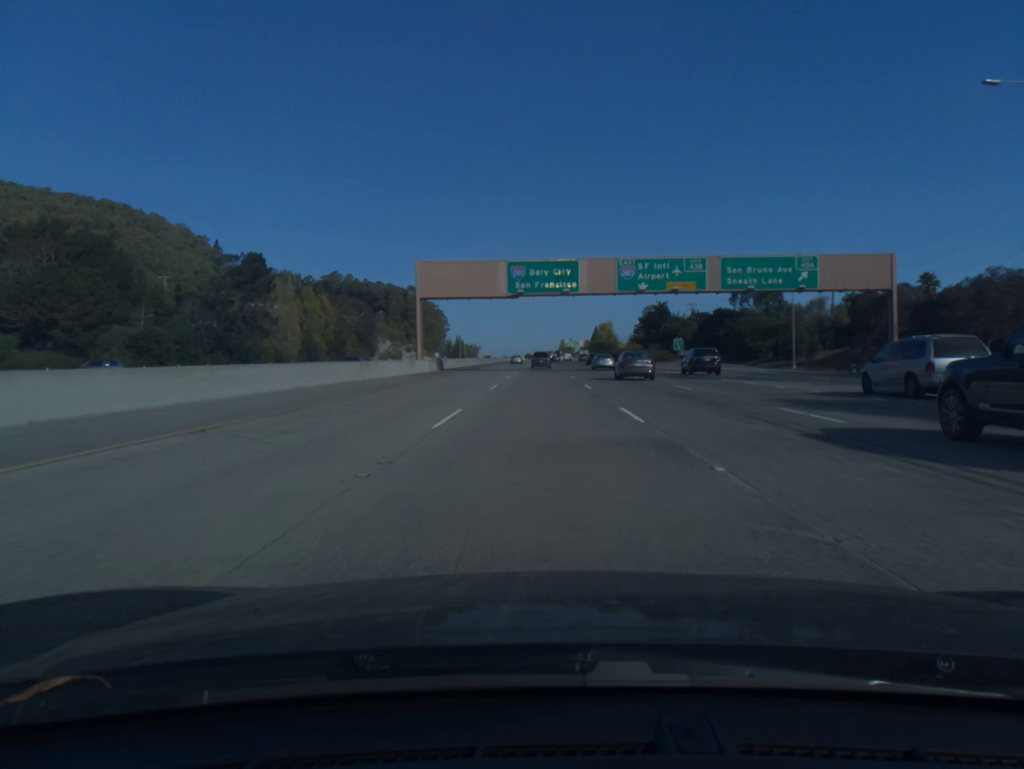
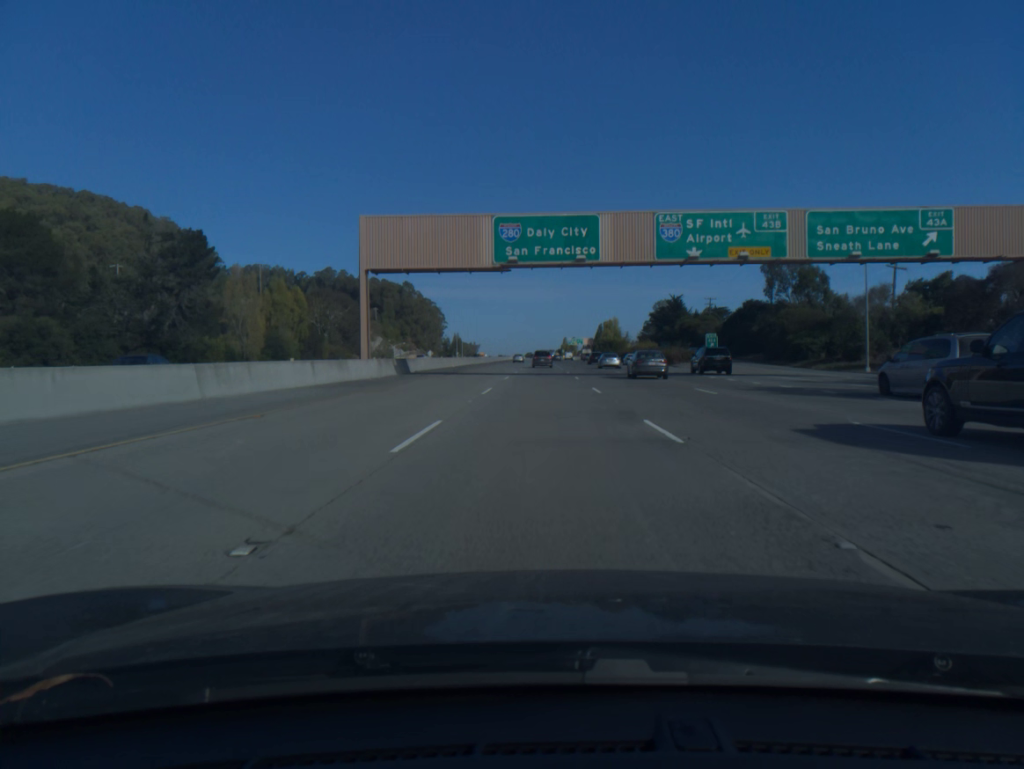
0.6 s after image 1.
(0.0, +18.7) m; 0°
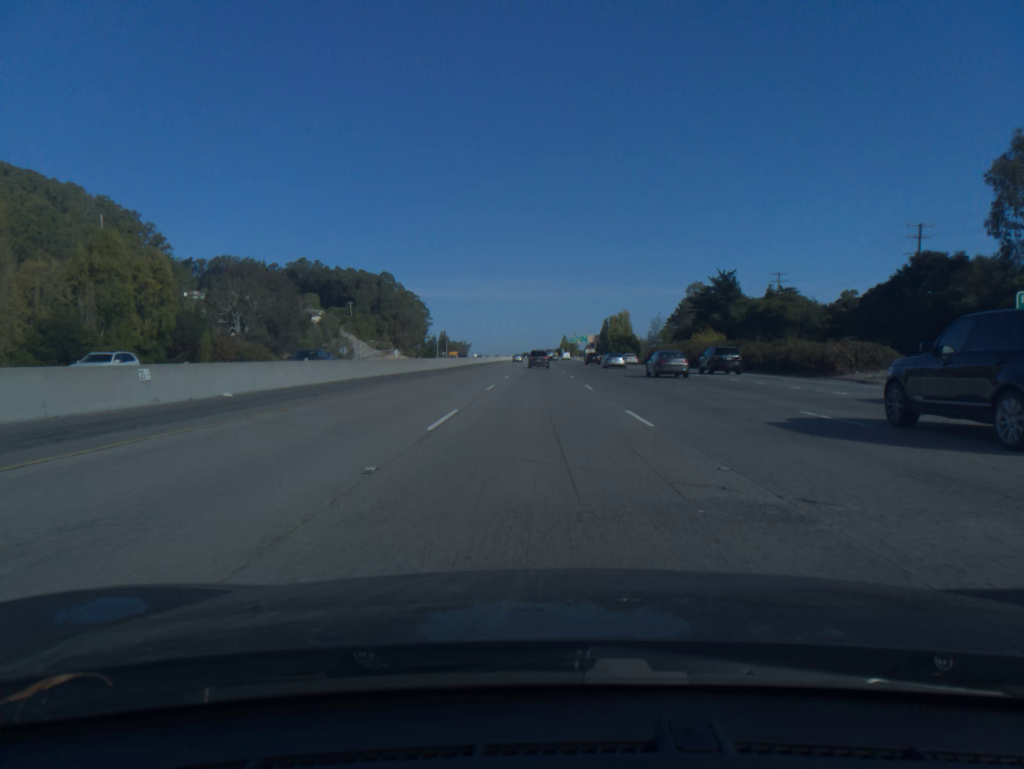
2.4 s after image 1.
(+0.1, +55.7) m; 0°
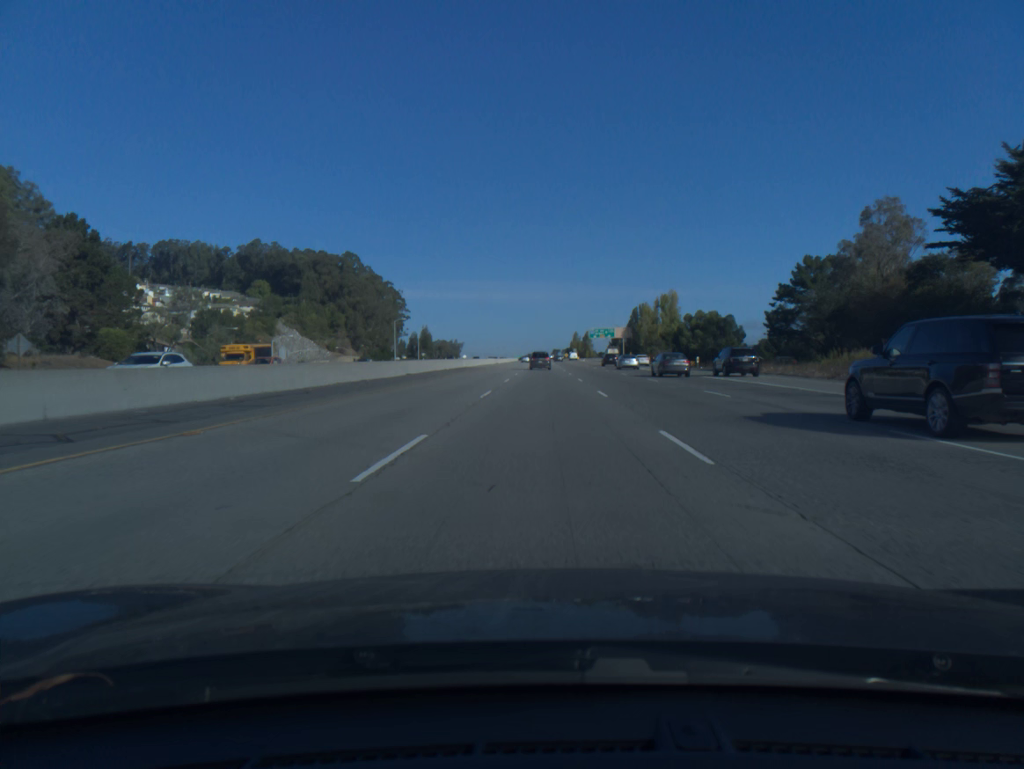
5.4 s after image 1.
(-0.2, +91.9) m; 0°
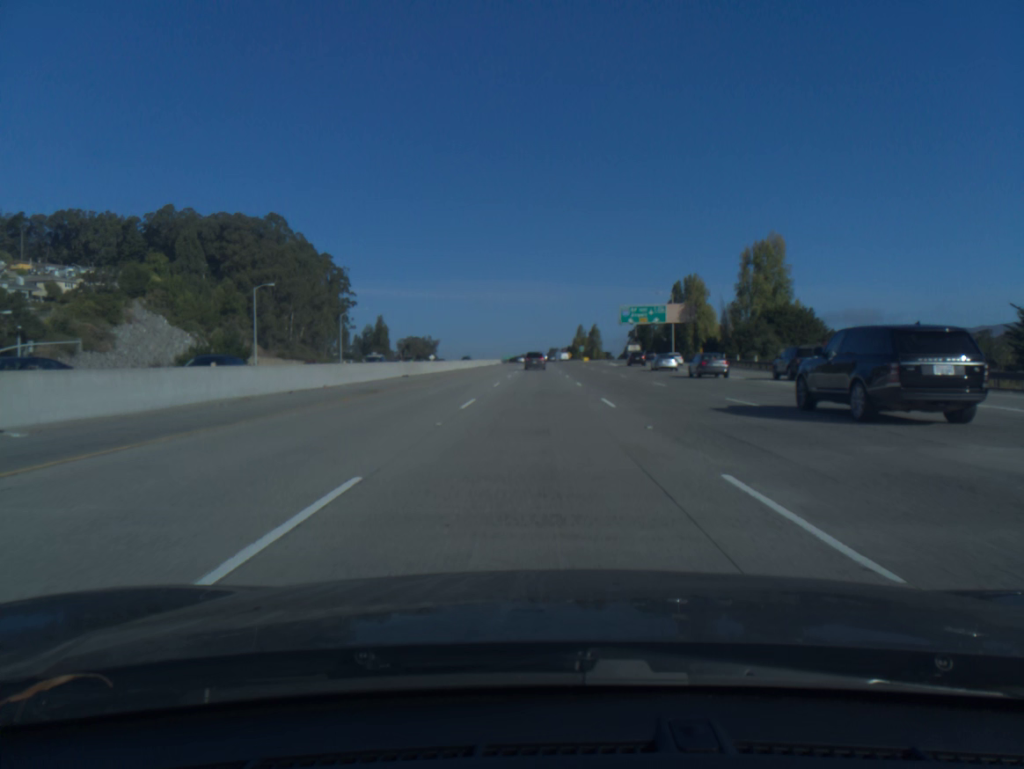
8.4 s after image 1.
(+0.4, +92.1) m; 0°
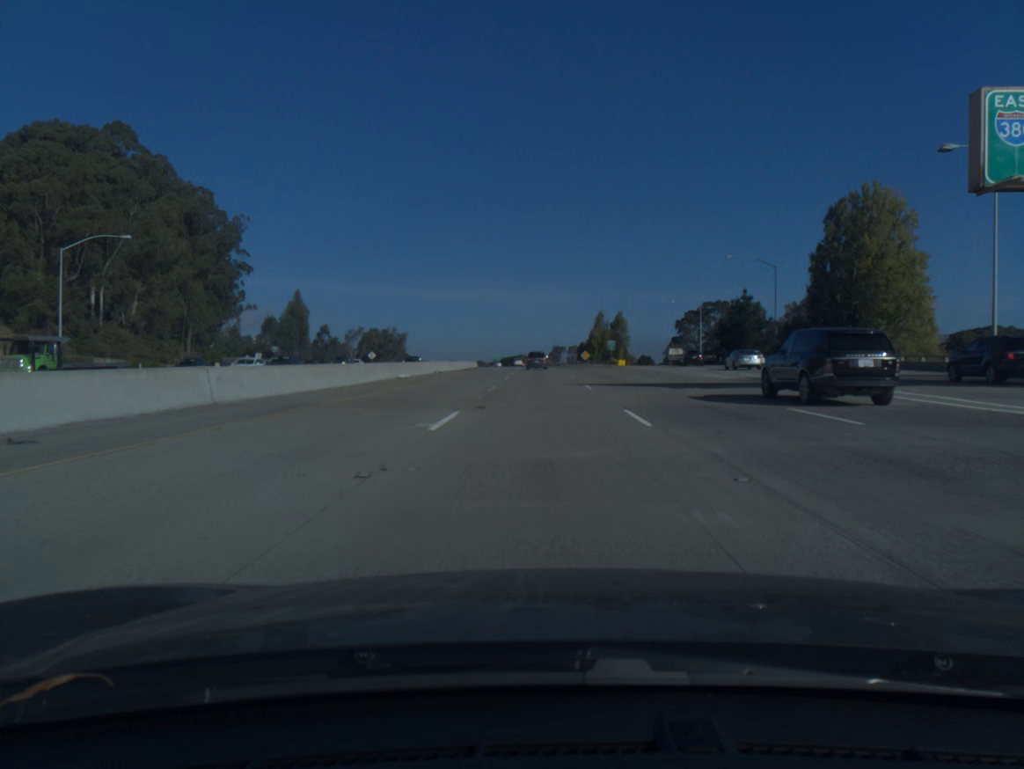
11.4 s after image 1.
(-0.2, +93.3) m; 0°
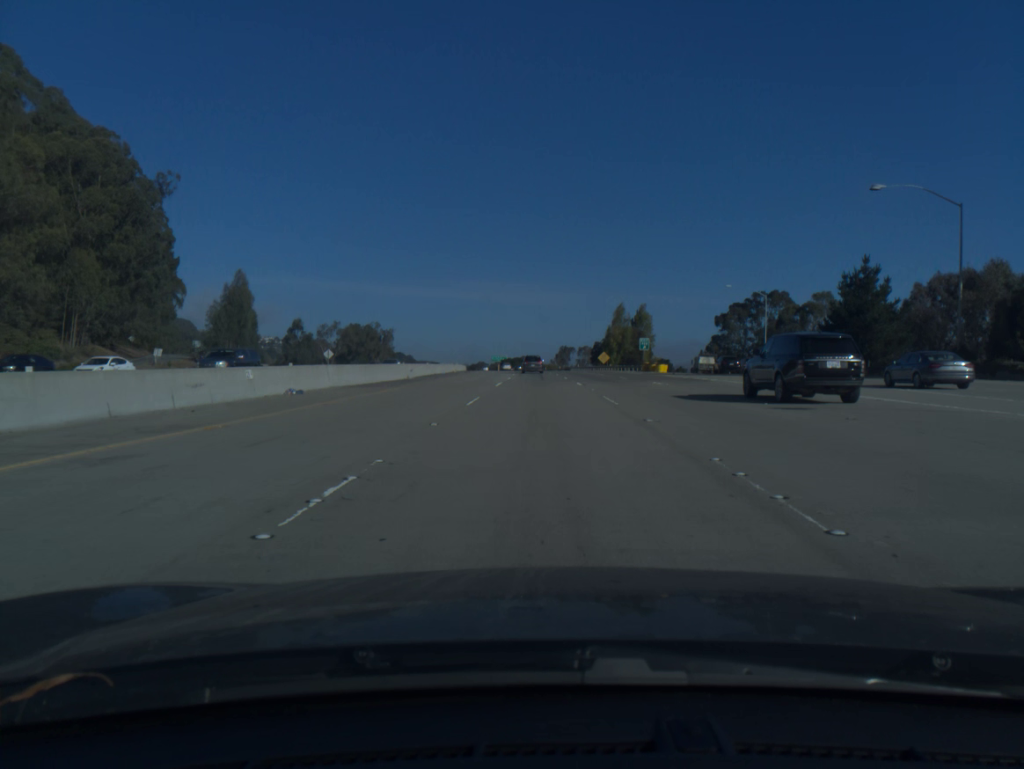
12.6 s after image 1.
(-0.1, +37.5) m; 0°
